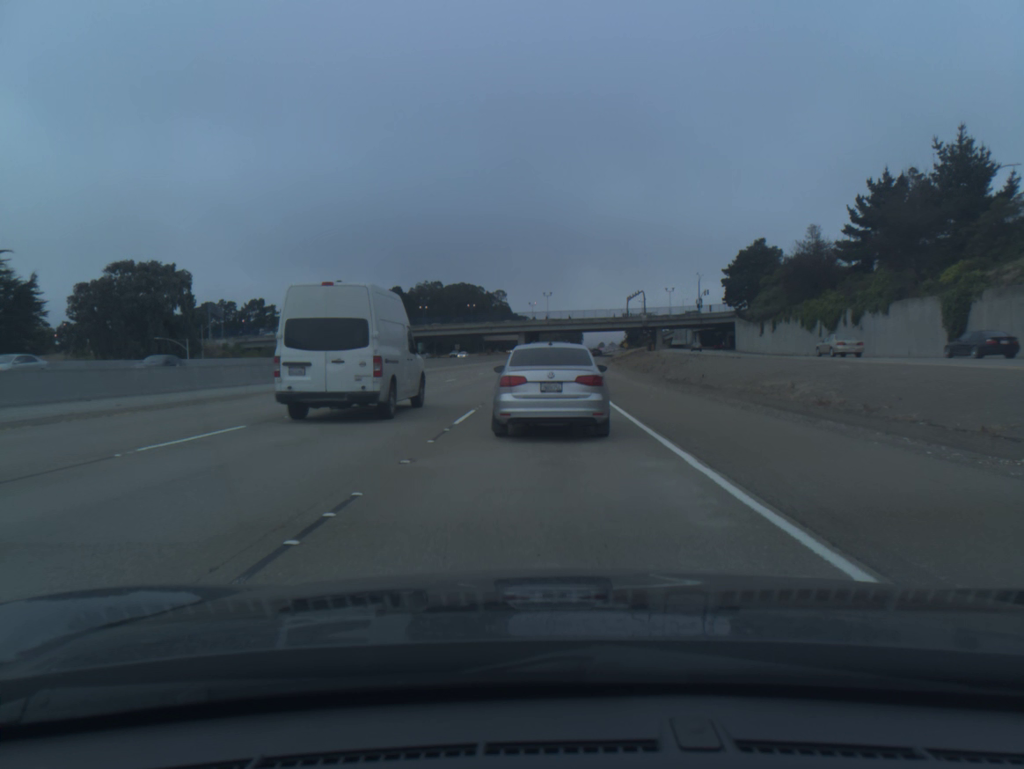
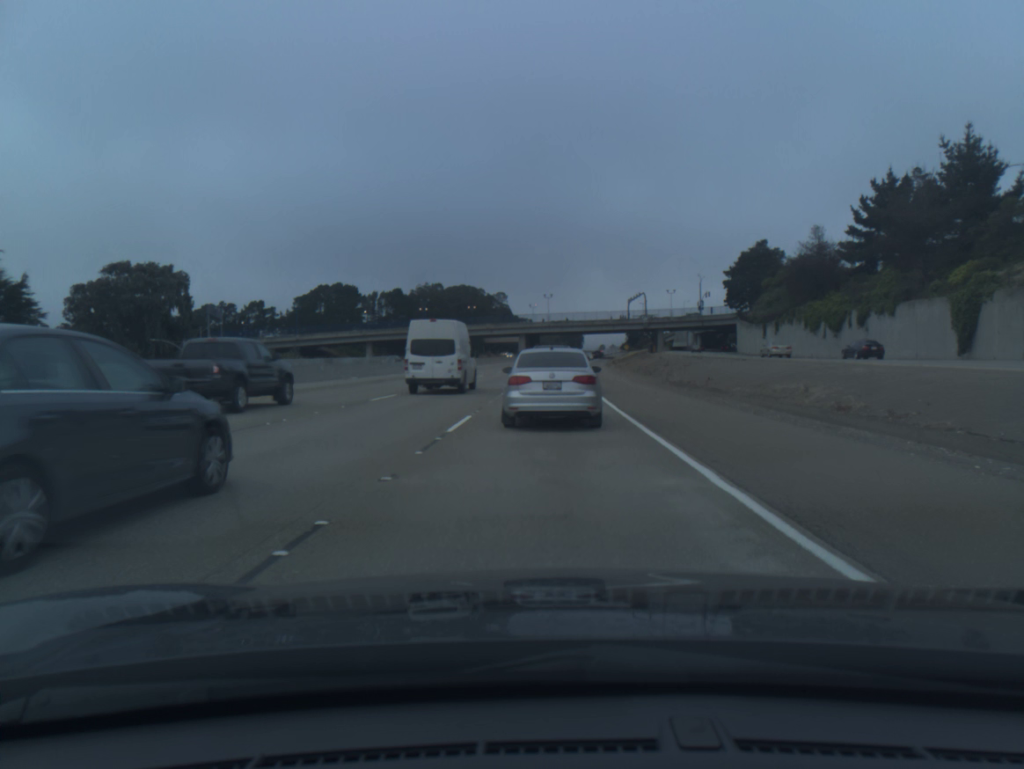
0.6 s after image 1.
(0.0, +1.1) m; 0°
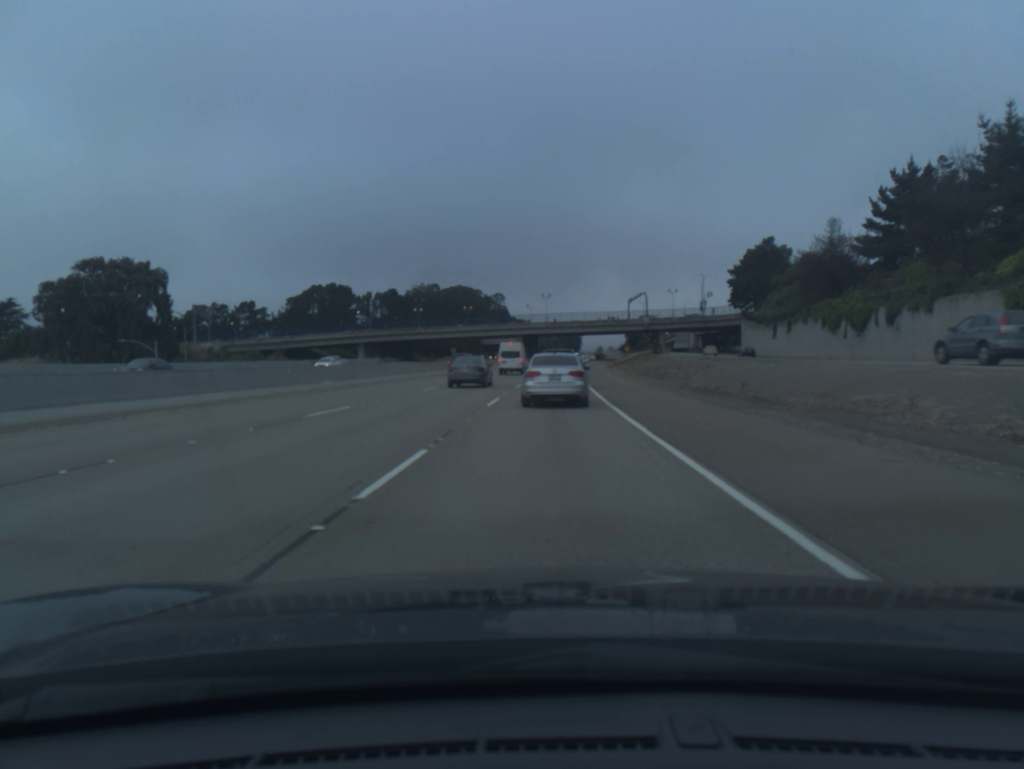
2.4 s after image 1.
(0.0, +6.2) m; 0°
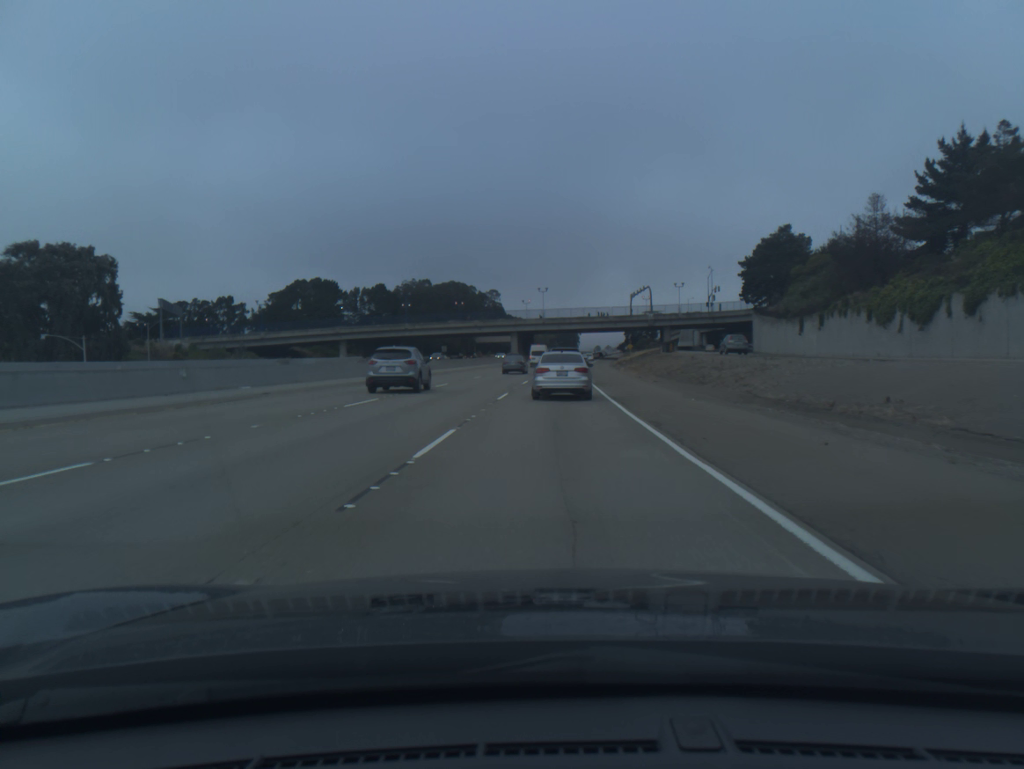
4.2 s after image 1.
(0.0, +11.8) m; 0°
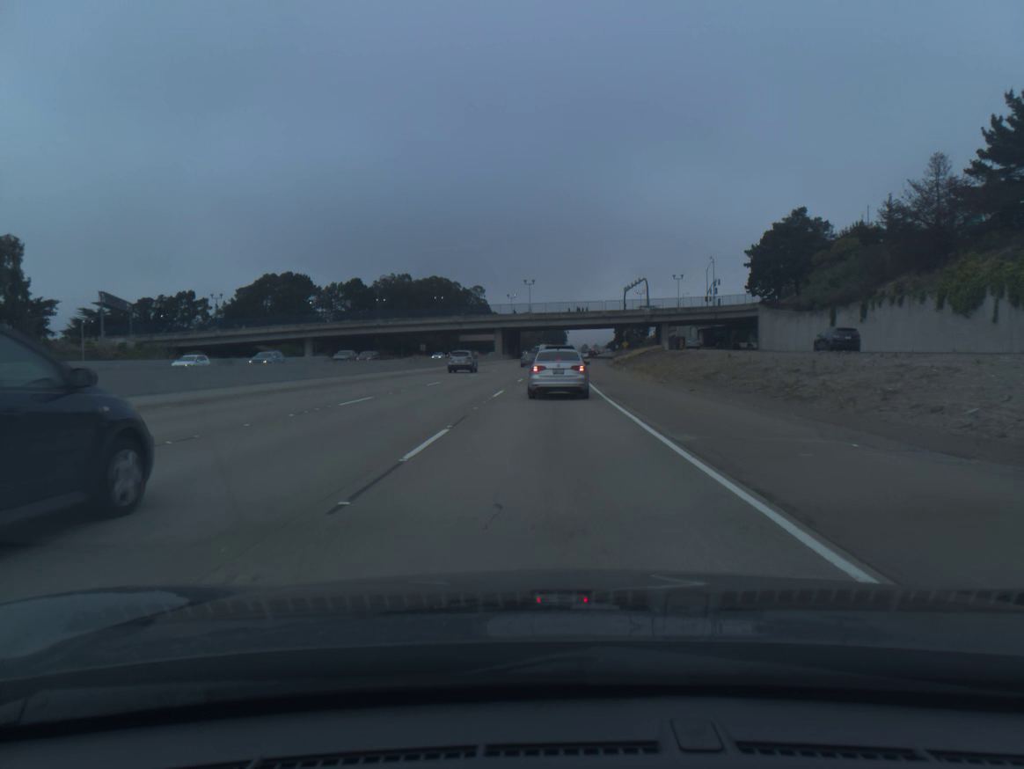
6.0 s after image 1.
(+0.1, +14.4) m; +1°
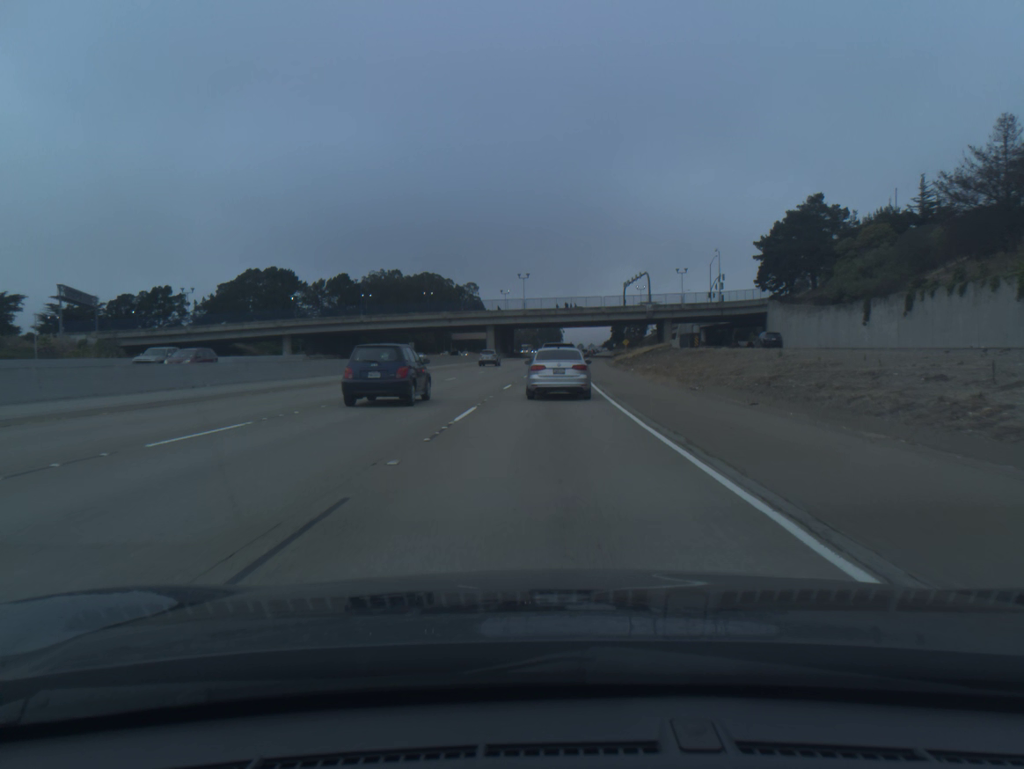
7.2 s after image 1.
(0.0, +9.7) m; 0°
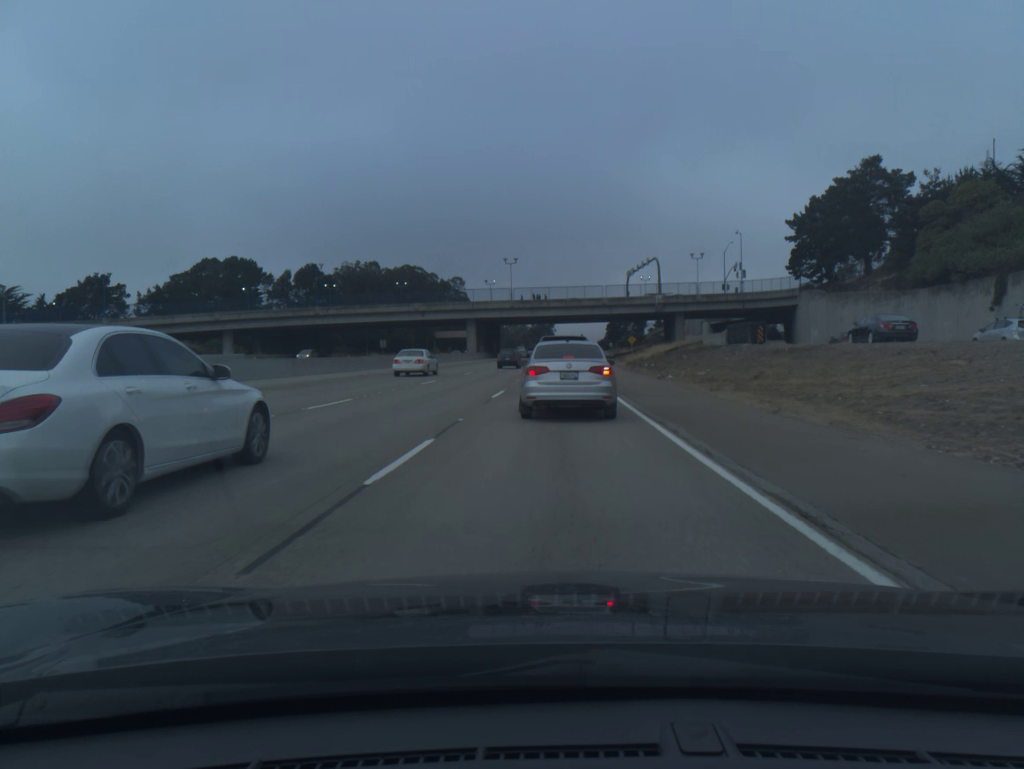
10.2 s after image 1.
(+0.1, +21.6) m; +1°
